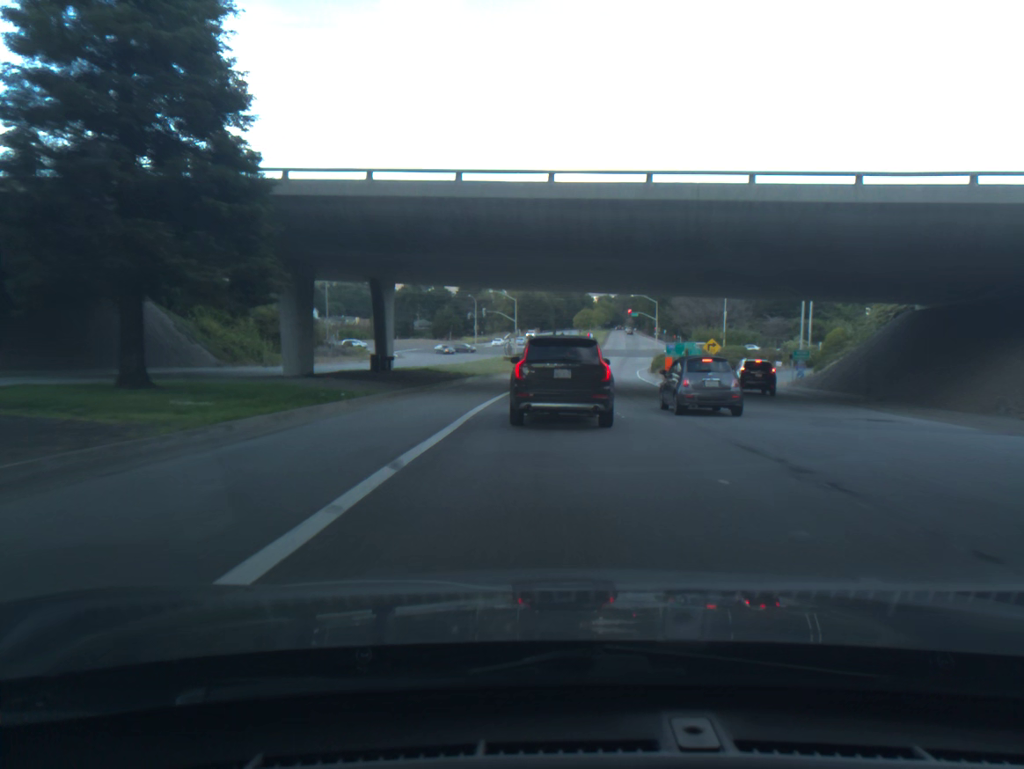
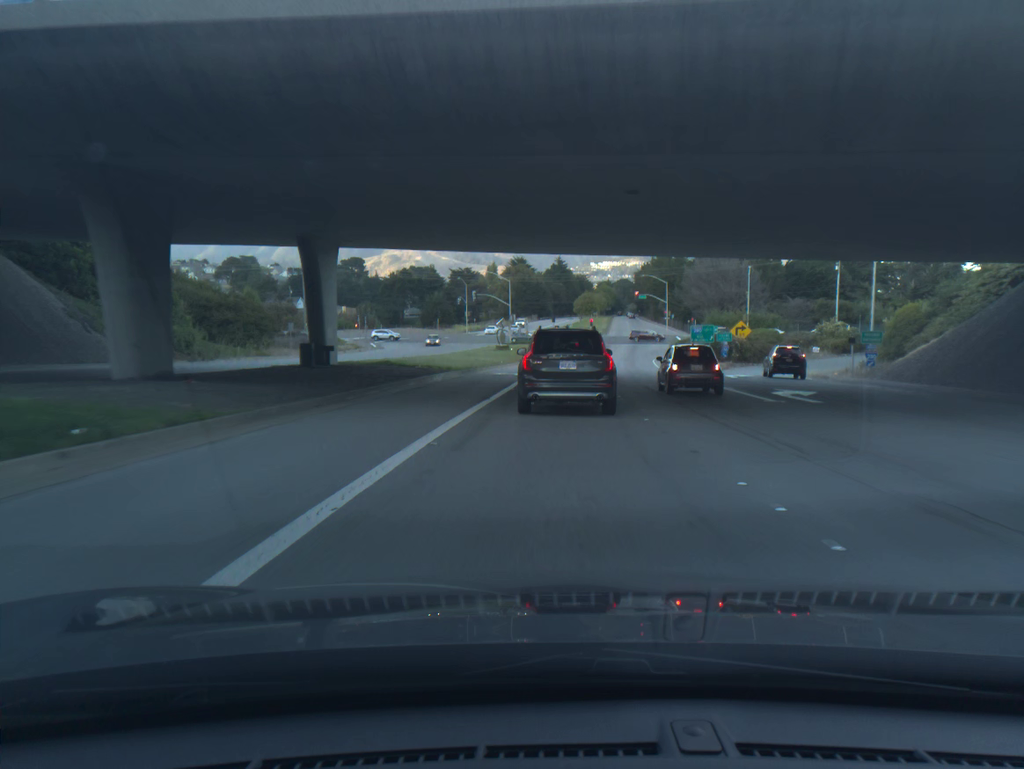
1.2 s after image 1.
(0.0, +12.7) m; 0°
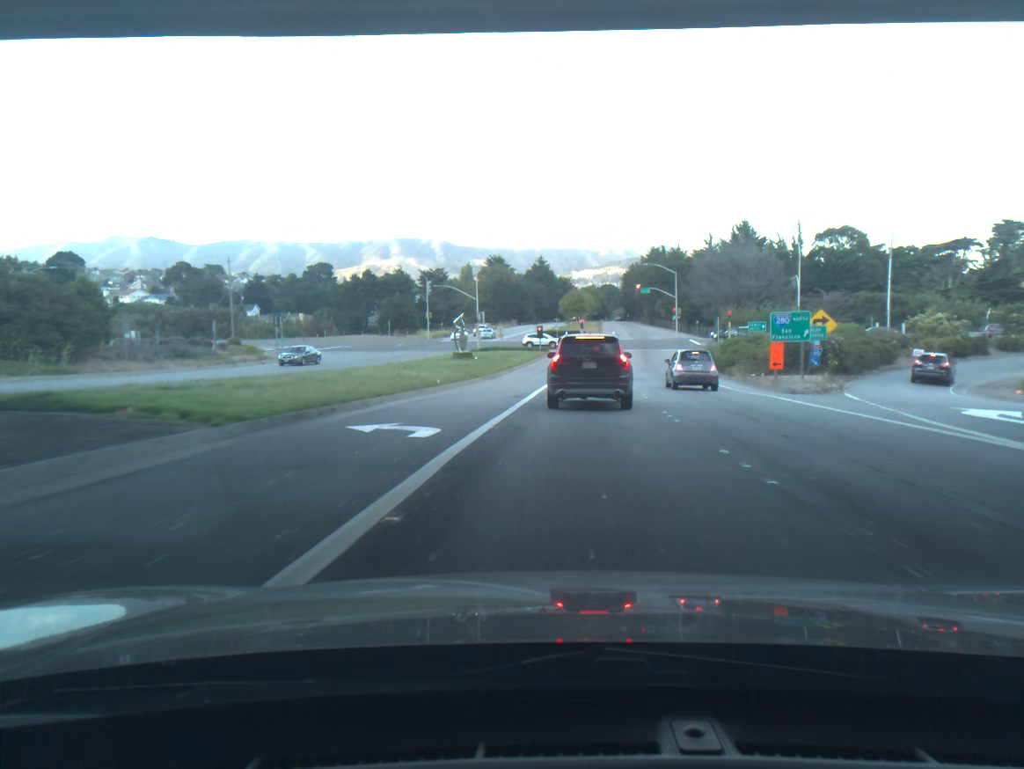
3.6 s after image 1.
(+0.3, +26.4) m; +1°
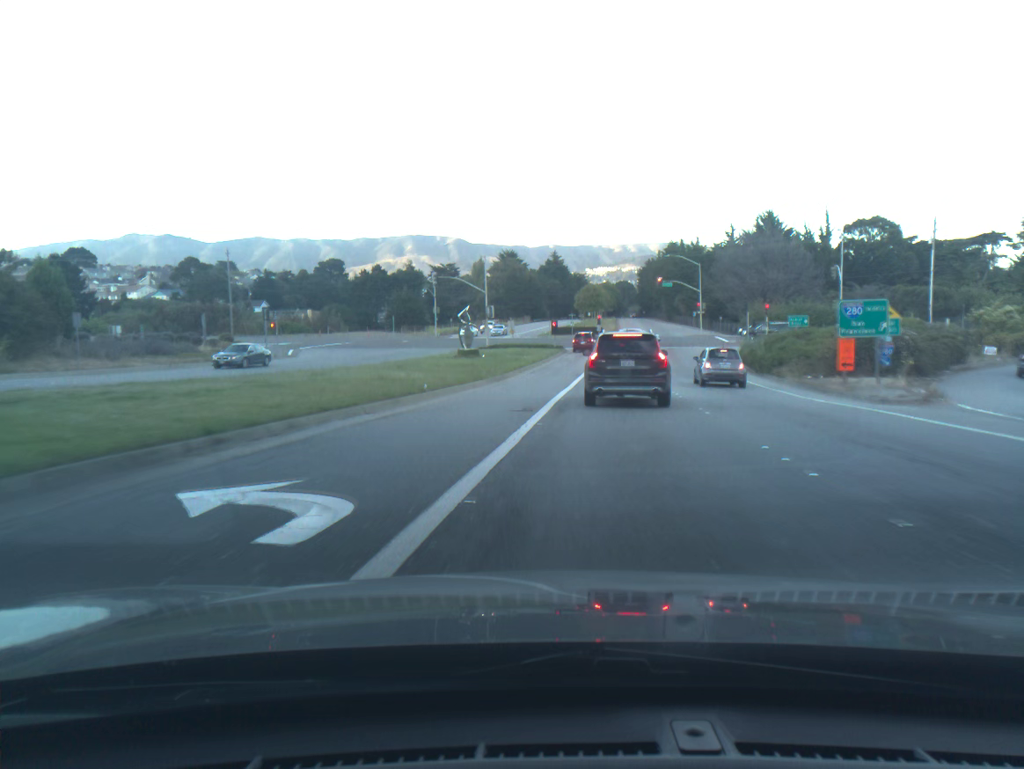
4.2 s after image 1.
(-0.1, +6.6) m; -1°
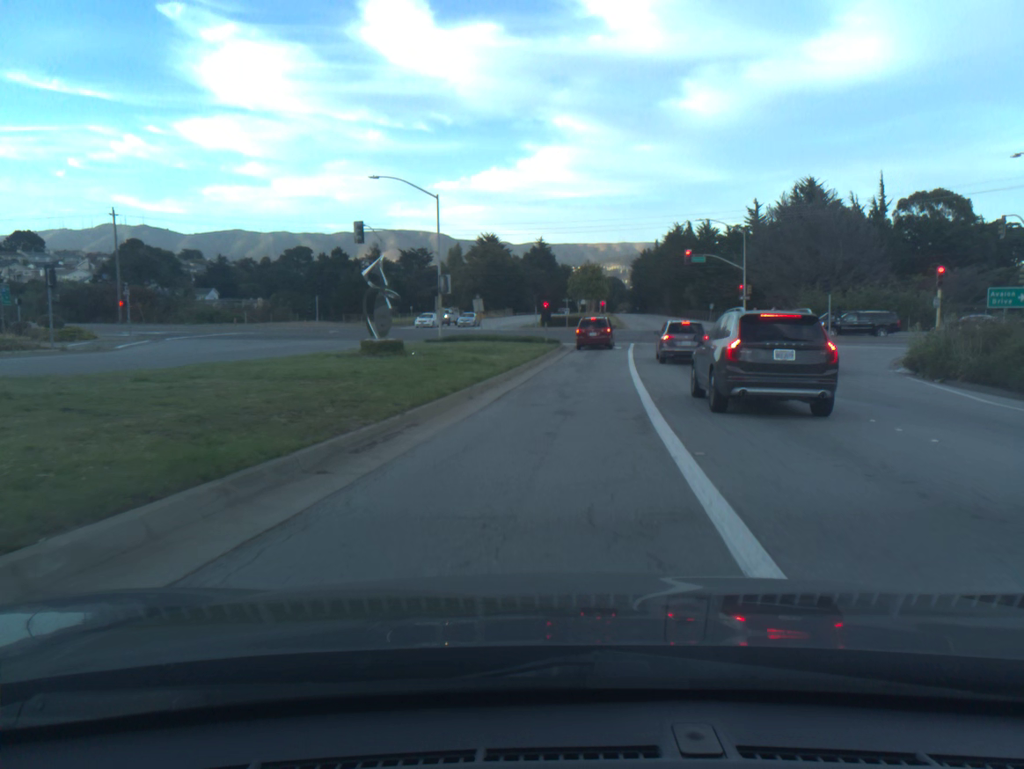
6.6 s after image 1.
(+0.1, +26.7) m; +2°
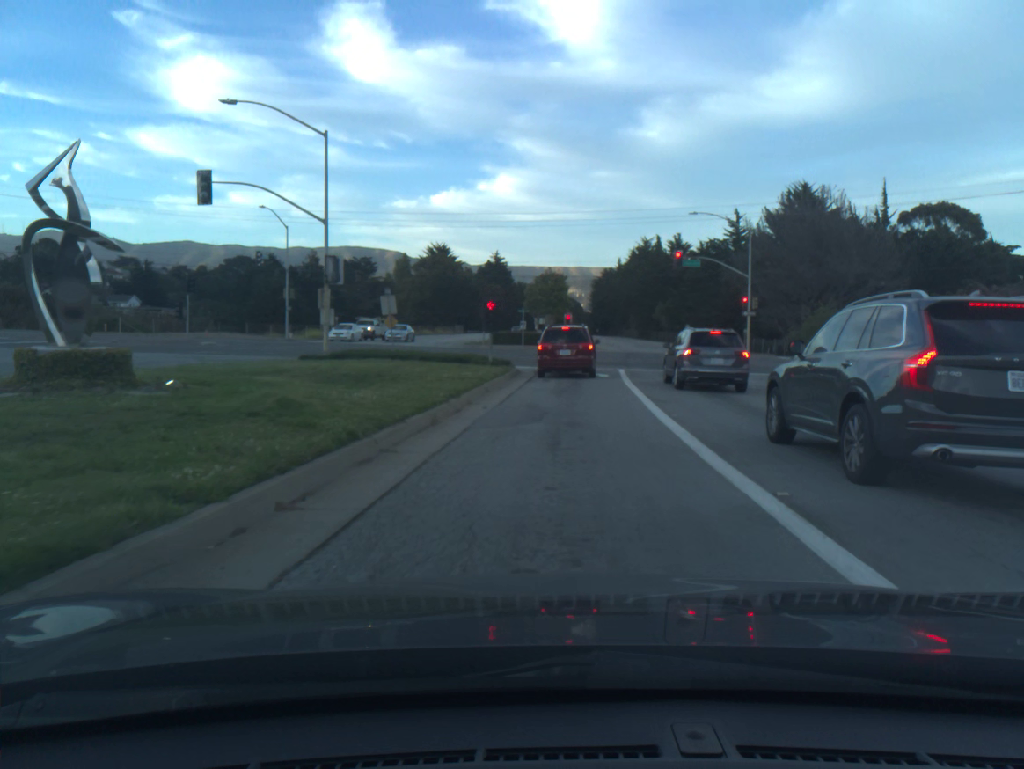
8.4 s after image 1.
(+0.5, +16.6) m; +3°
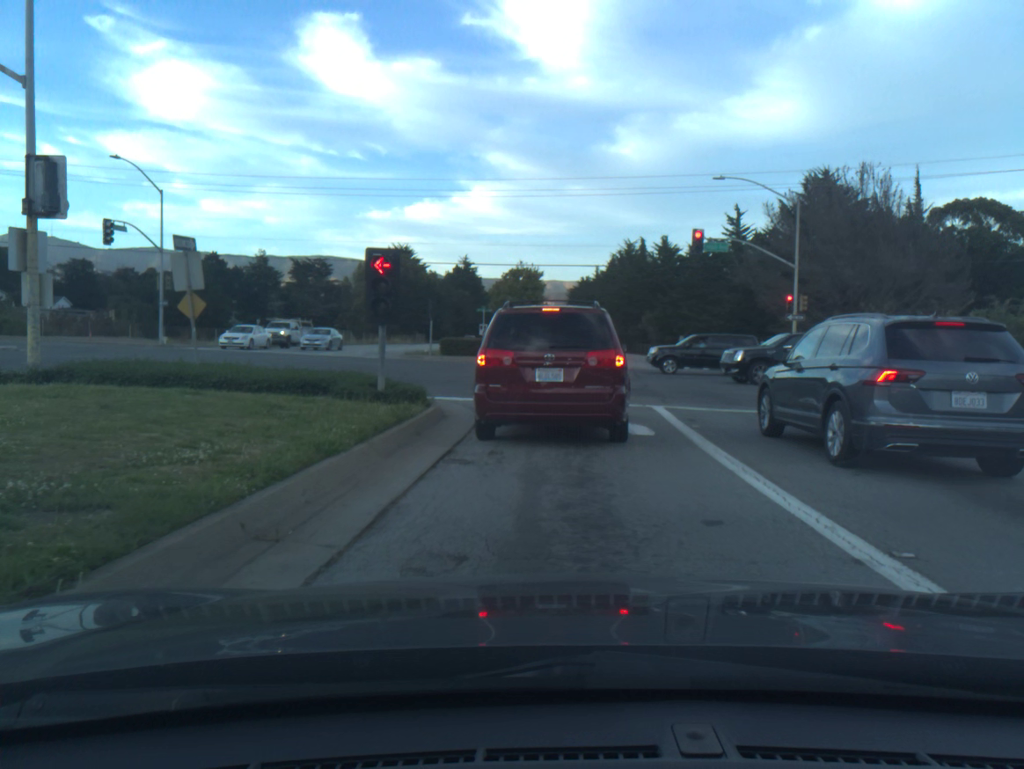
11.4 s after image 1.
(+0.3, +16.4) m; +2°
